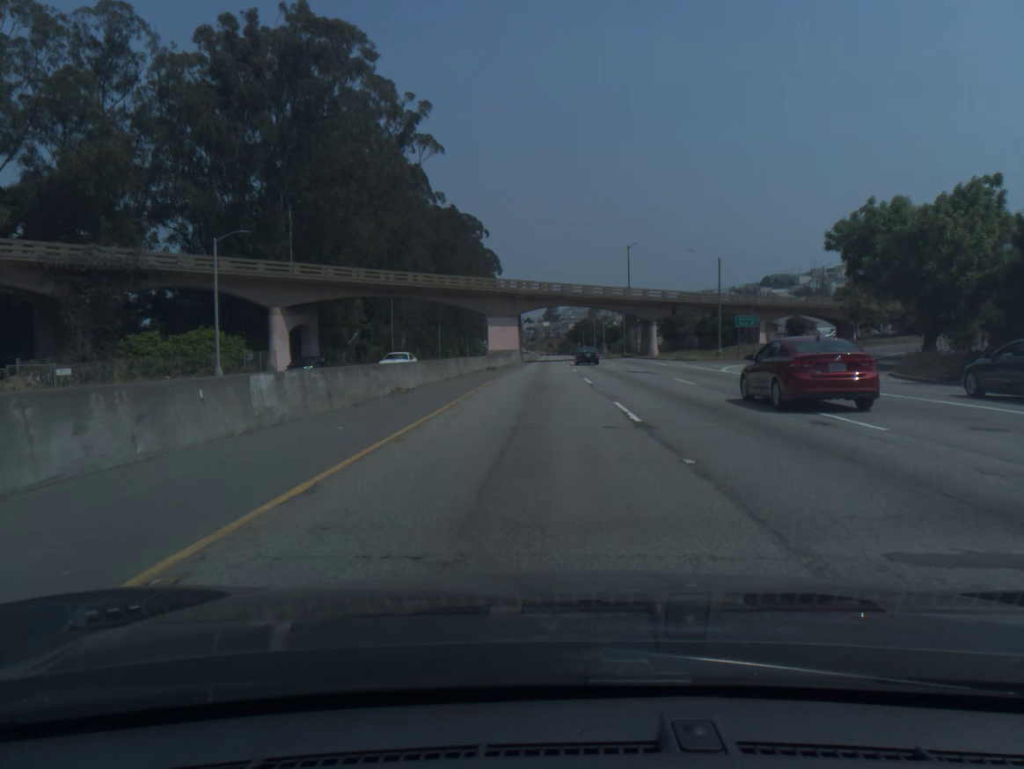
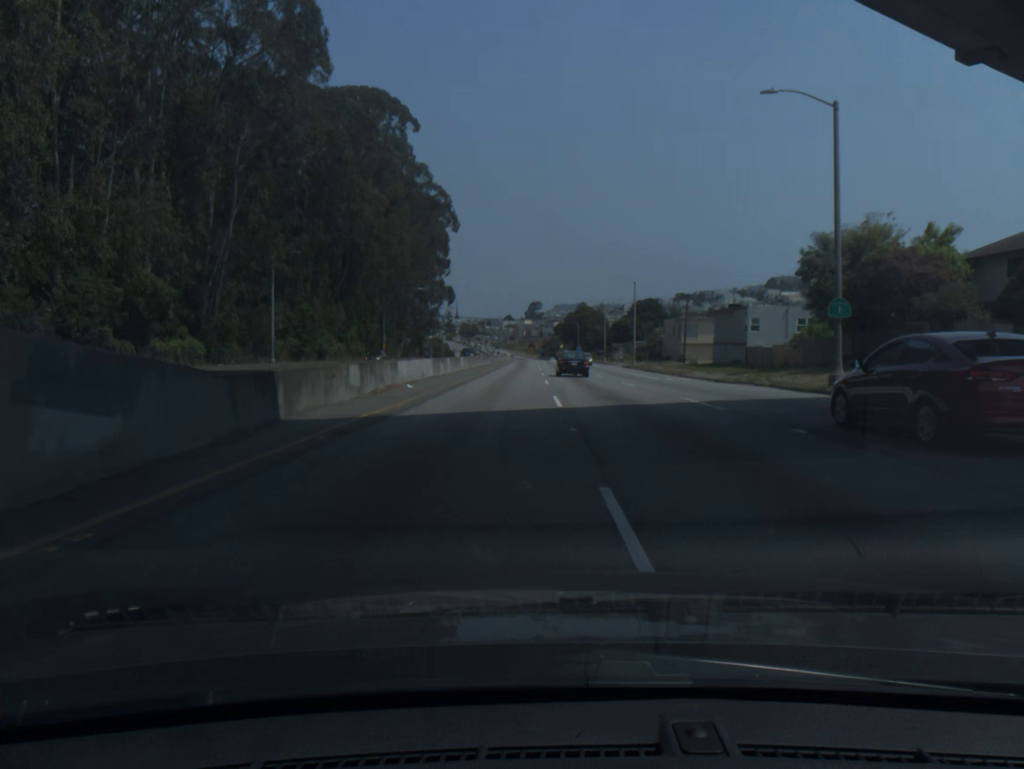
(+1.4, +84.8) m; +1°
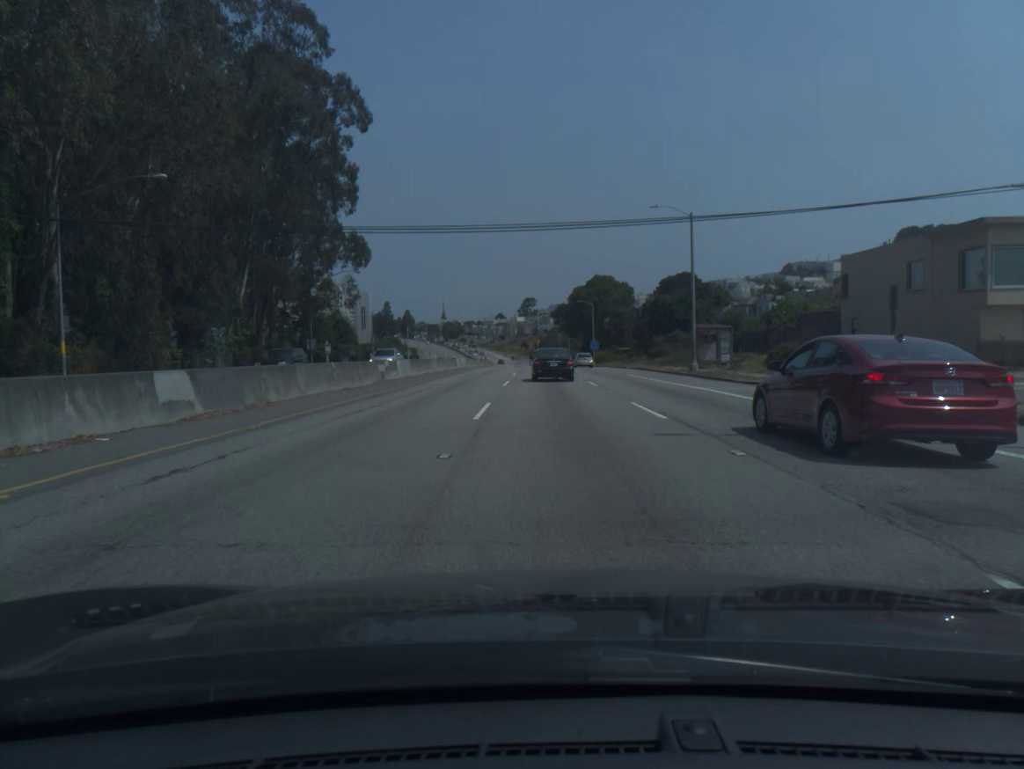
(+0.8, +76.9) m; 0°
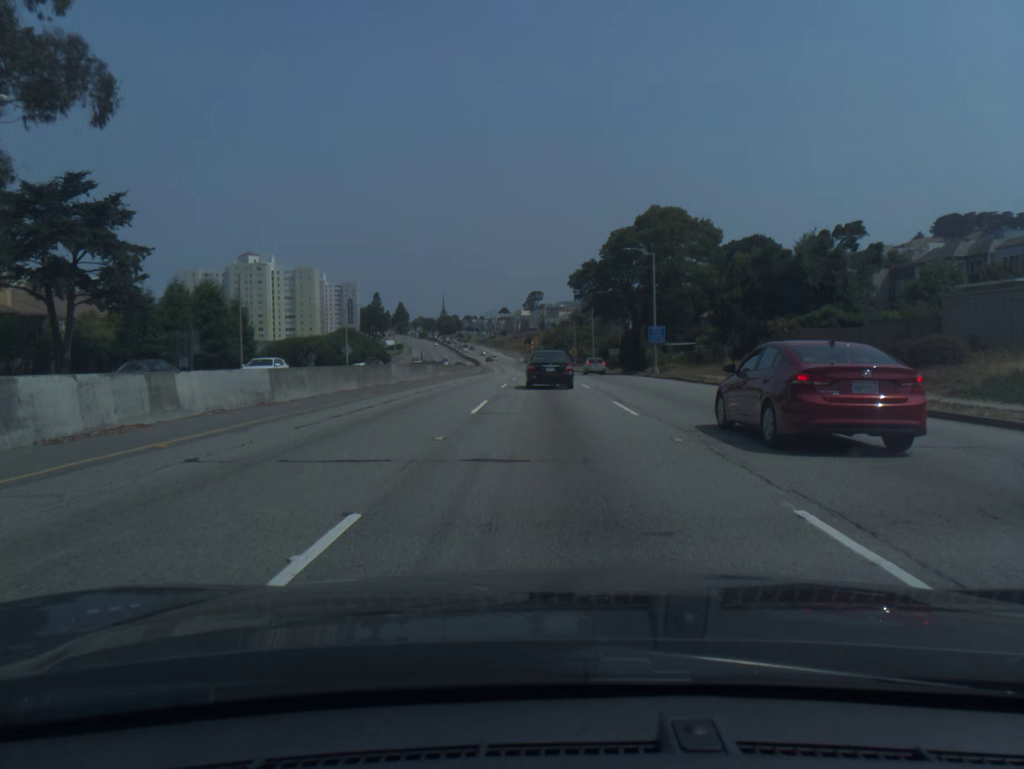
(-0.5, +57.2) m; -1°
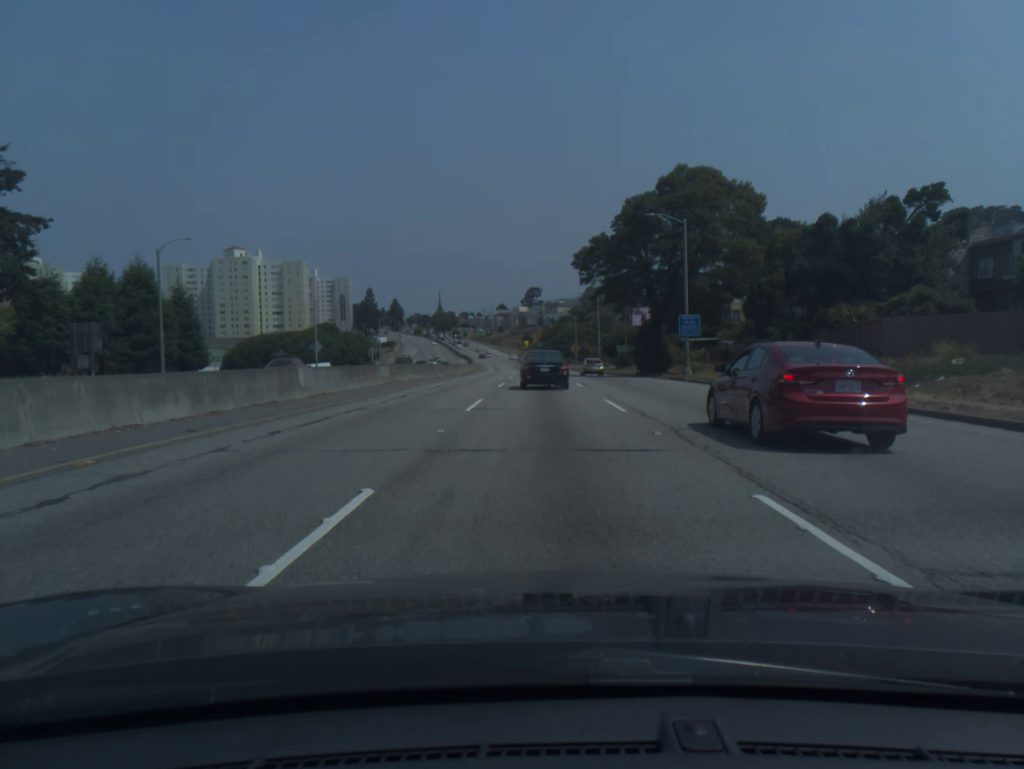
(0.0, +13.7) m; 0°
